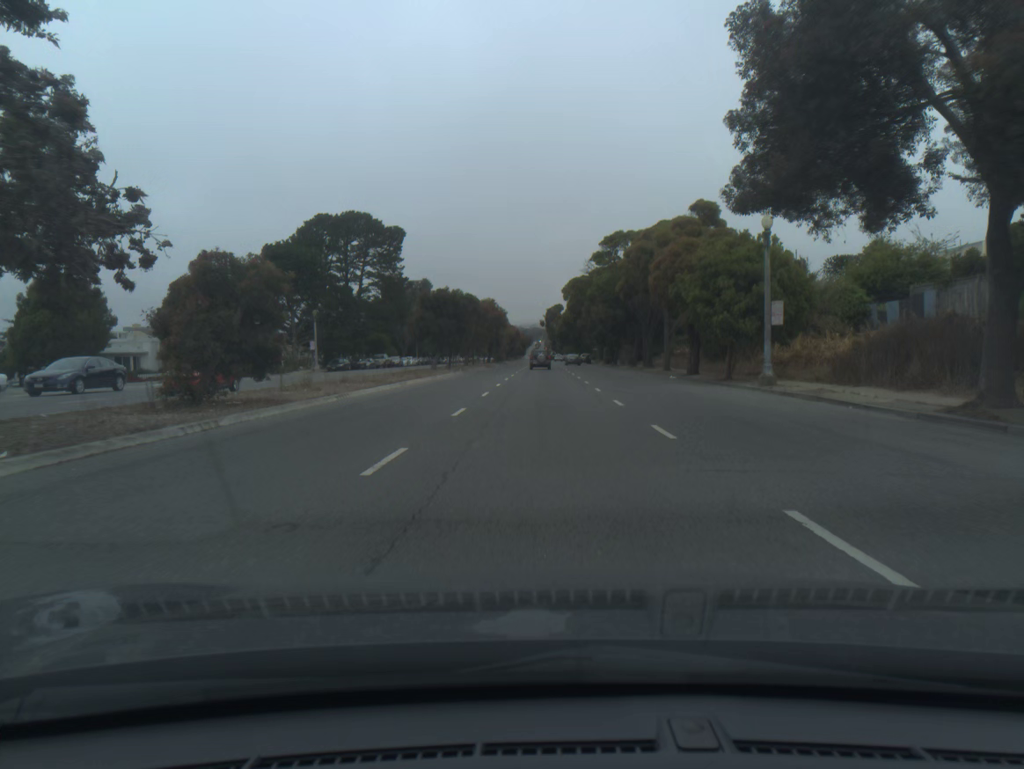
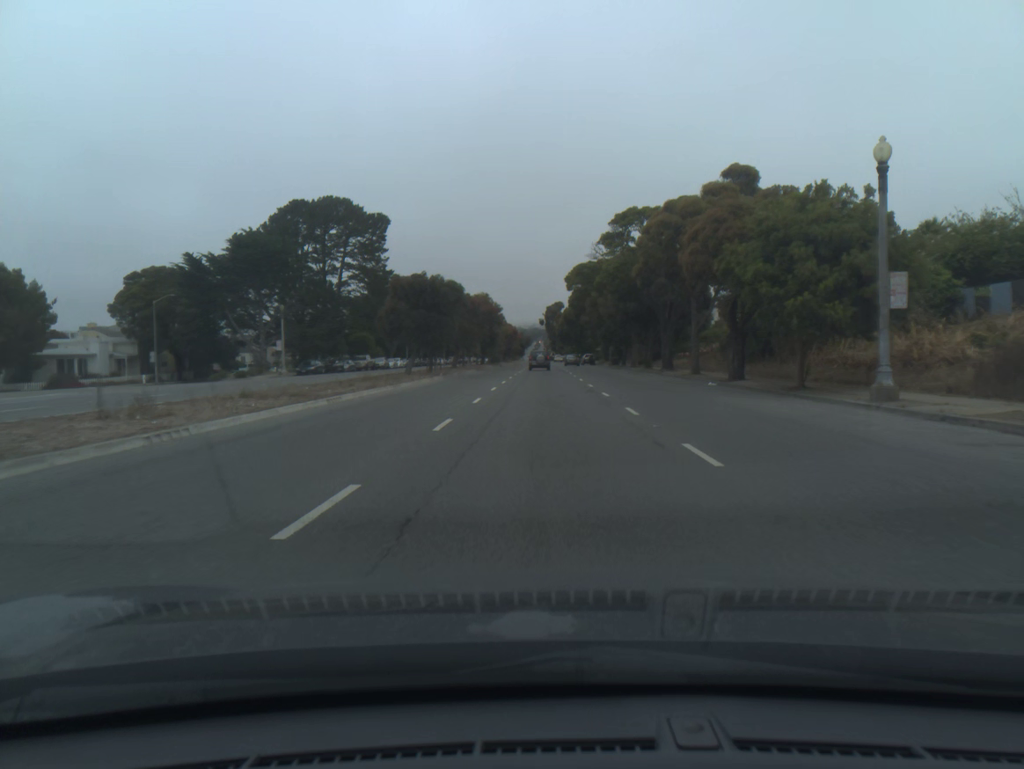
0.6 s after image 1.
(0.0, +10.1) m; 0°
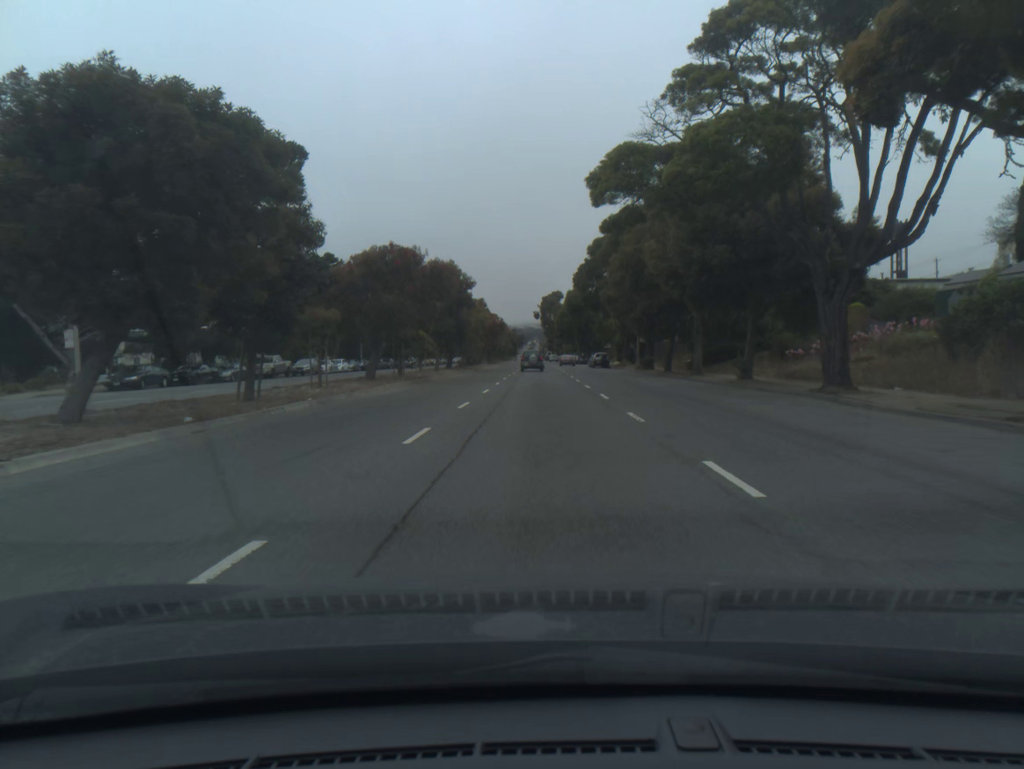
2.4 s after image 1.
(+0.2, +31.4) m; 0°
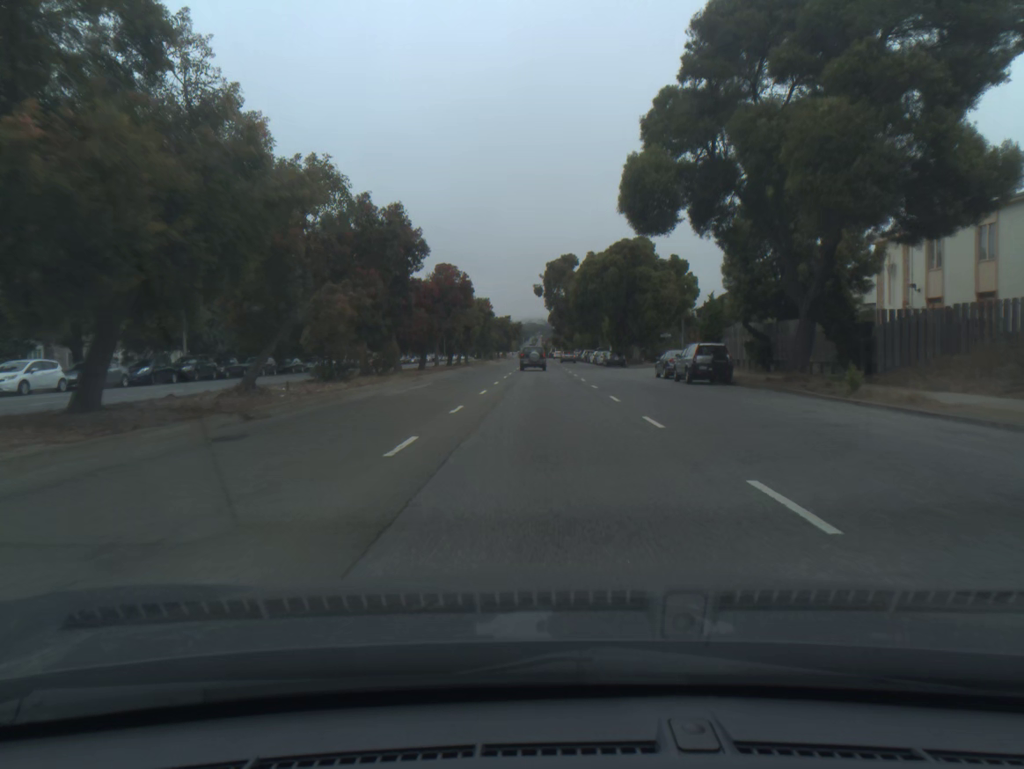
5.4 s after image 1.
(-0.2, +53.3) m; 0°
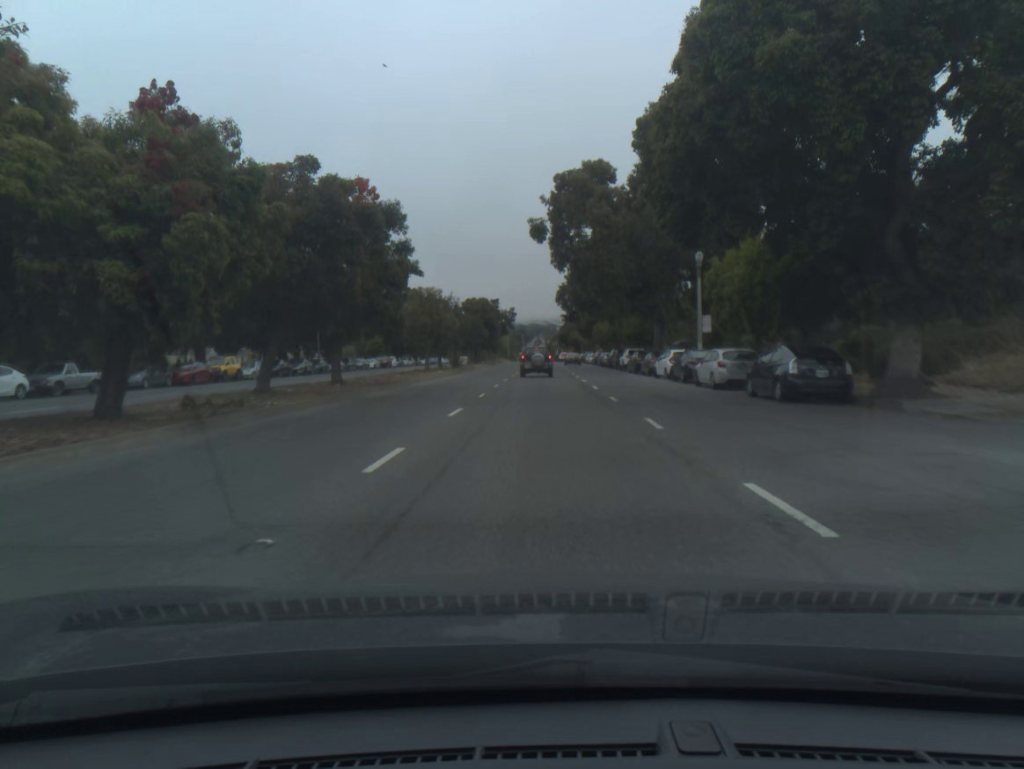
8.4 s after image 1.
(0.0, +51.5) m; 0°
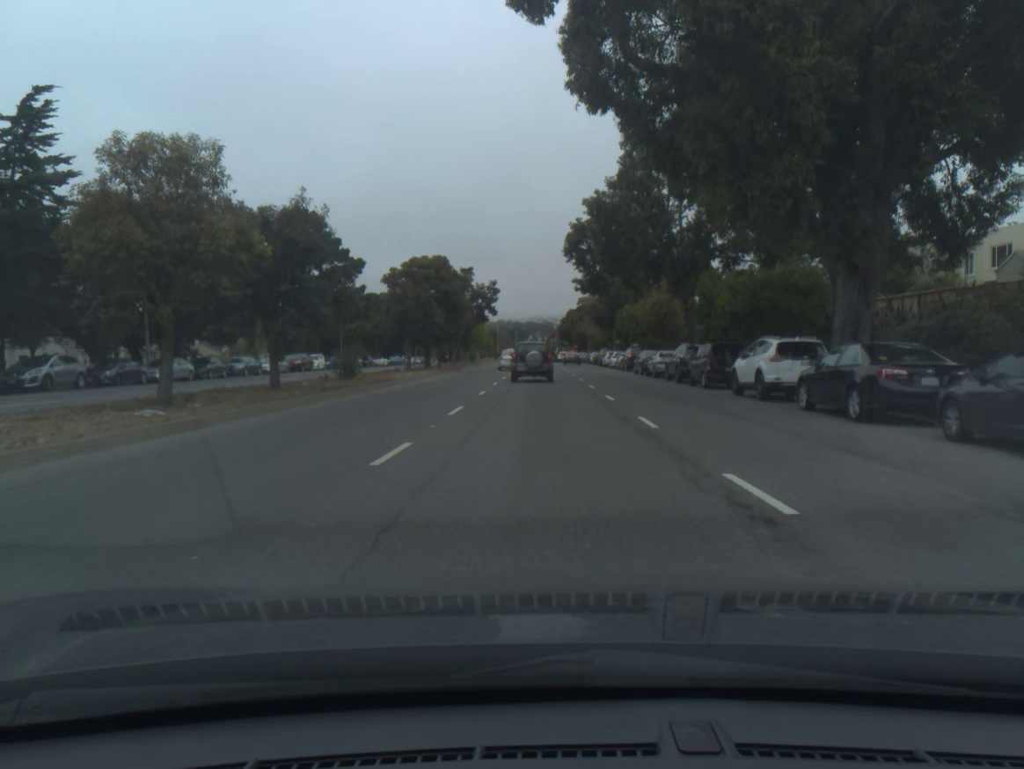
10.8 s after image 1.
(0.0, +36.2) m; 0°
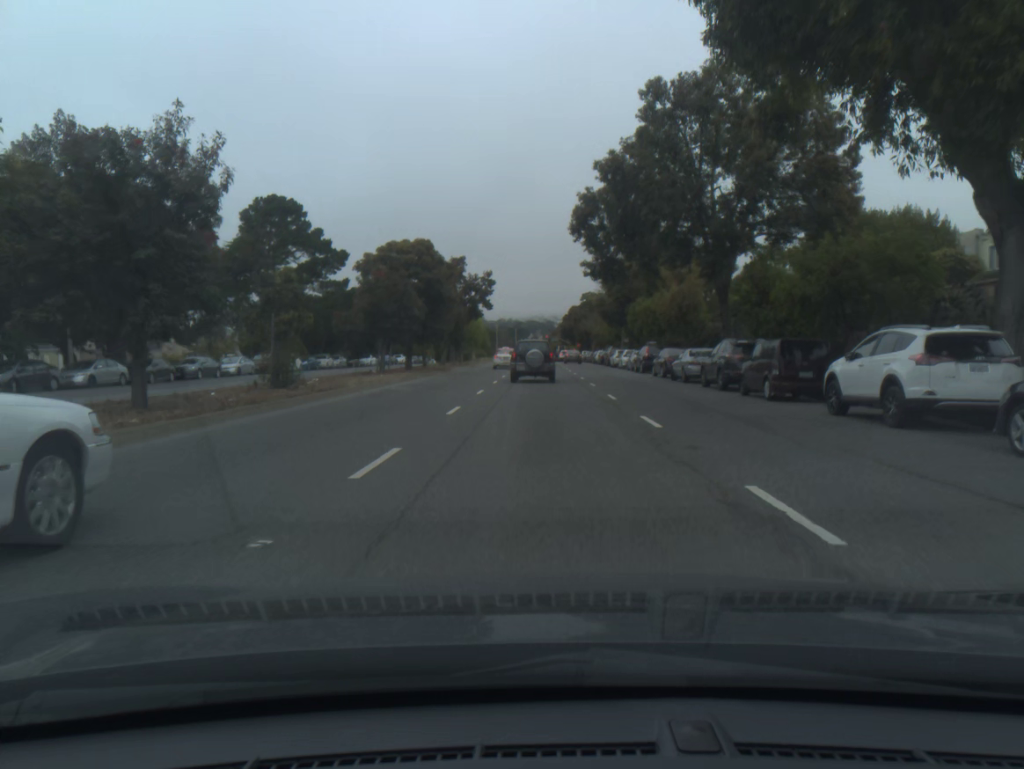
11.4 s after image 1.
(0.0, +7.9) m; 0°
